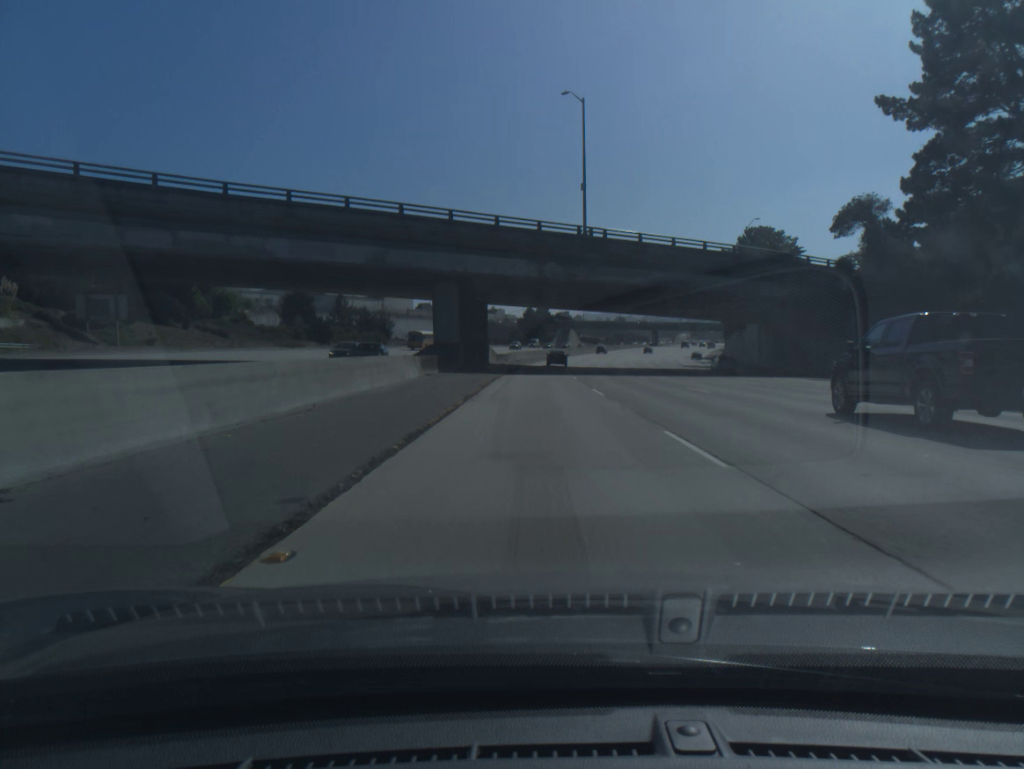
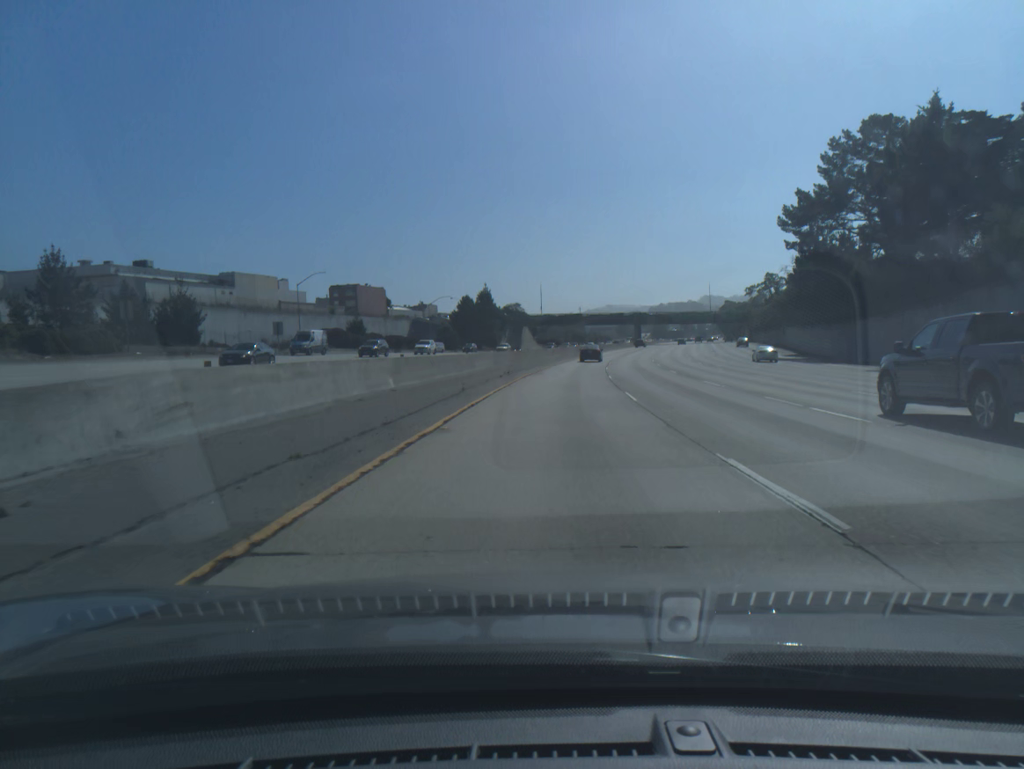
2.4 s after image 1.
(+1.4, +80.6) m; +3°
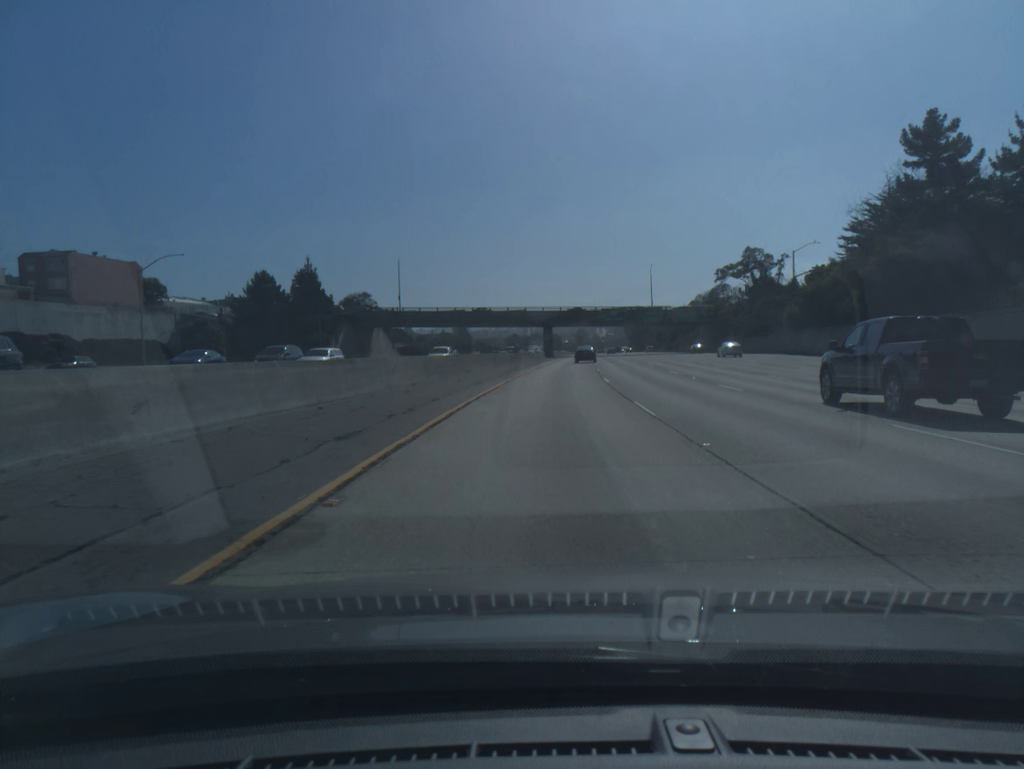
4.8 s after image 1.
(+5.5, +78.4) m; +8°
